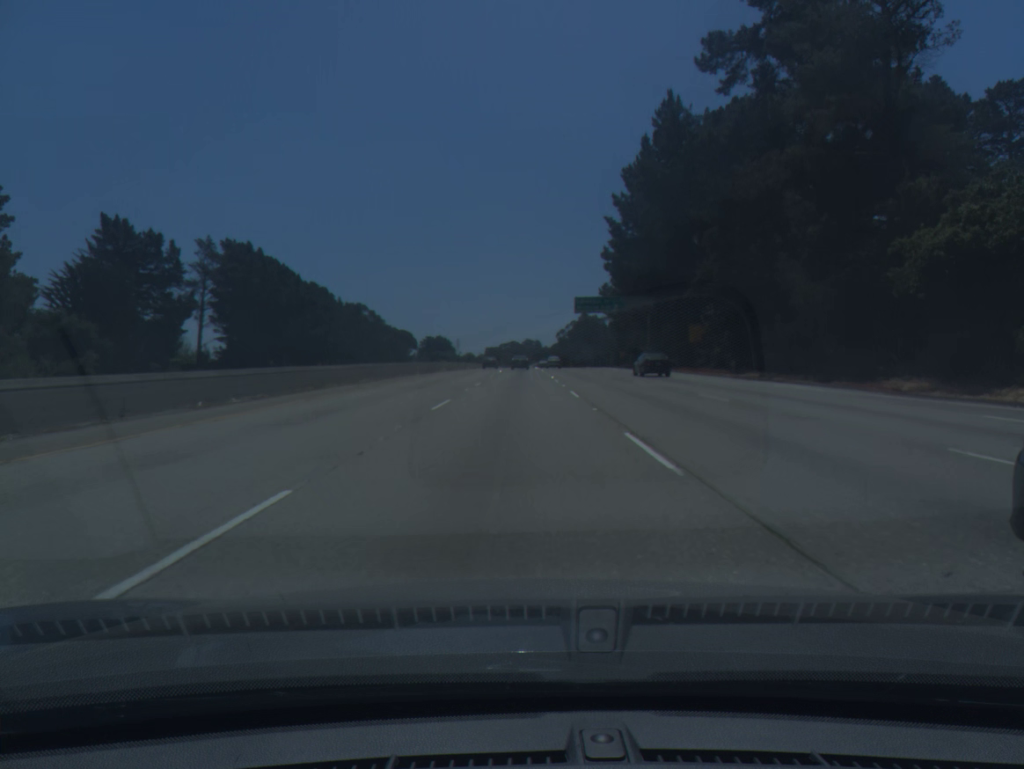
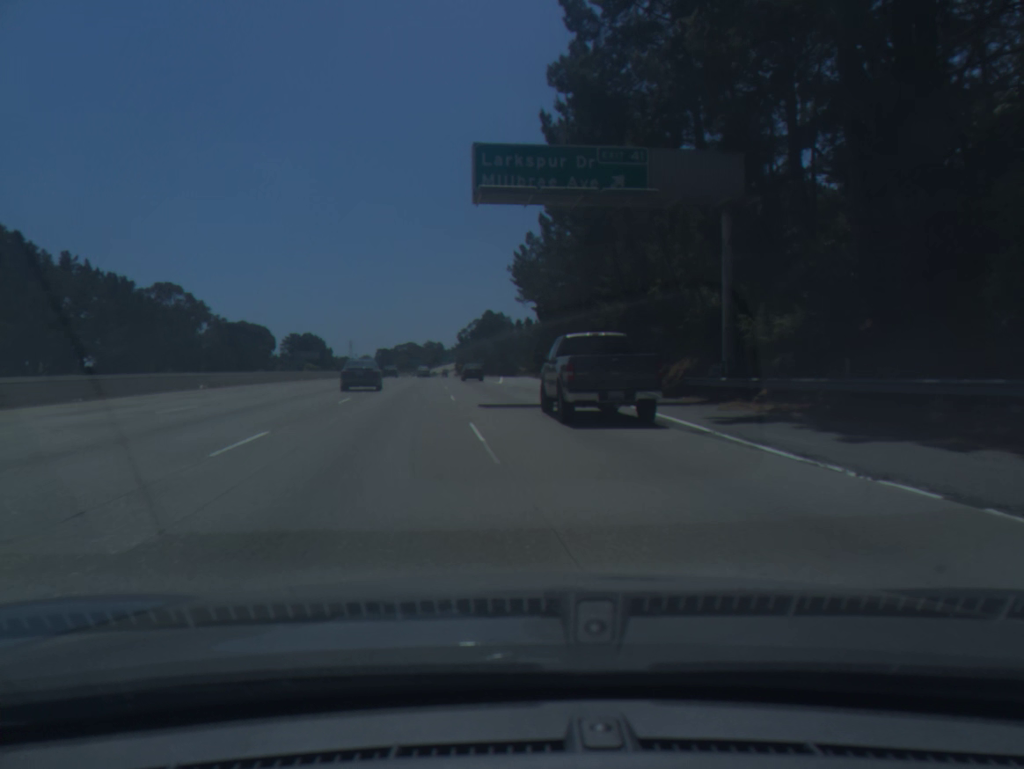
(+5.0, +70.6) m; +7°
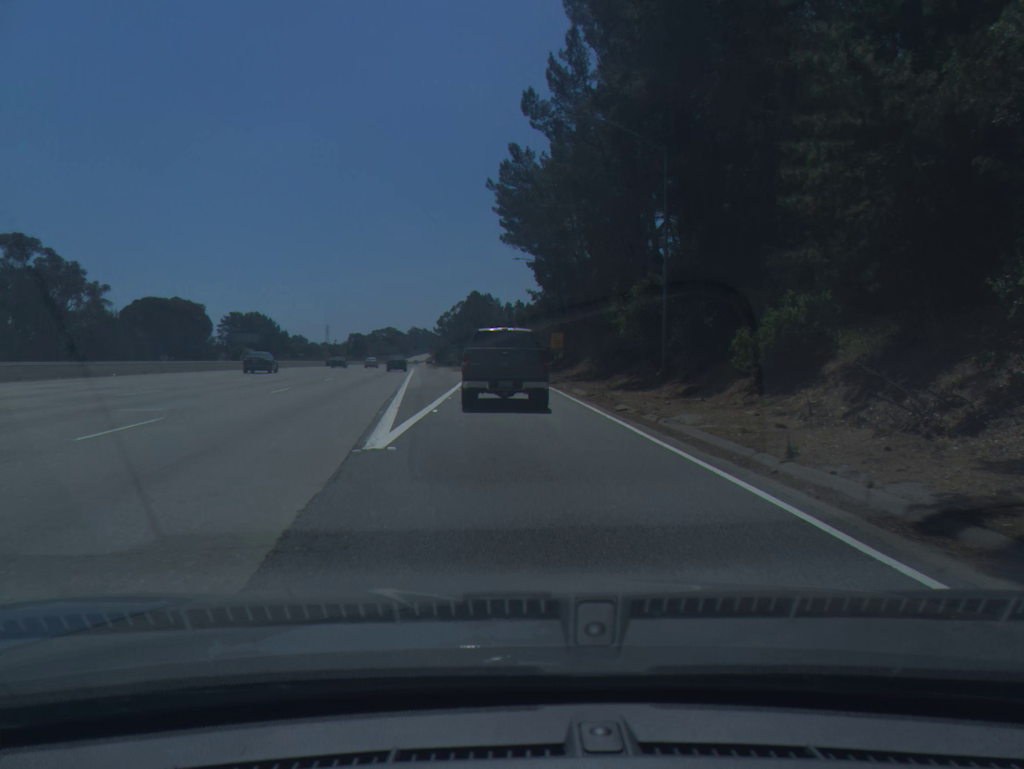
(+0.3, +45.7) m; +1°
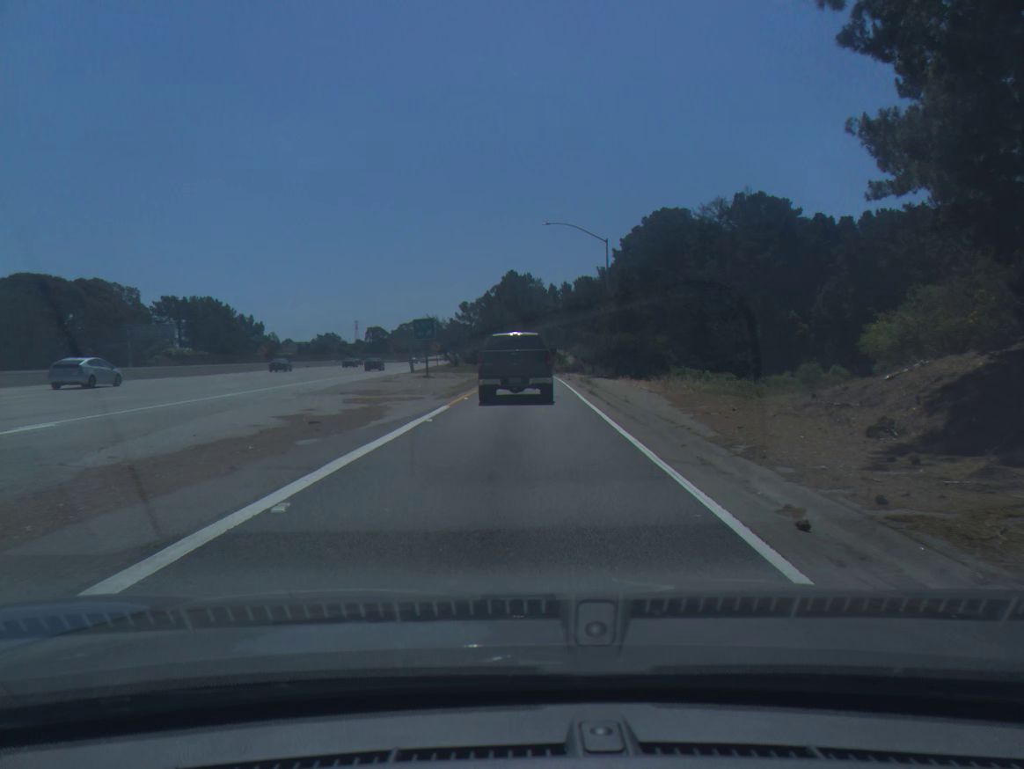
(-1.5, +73.8) m; -3°
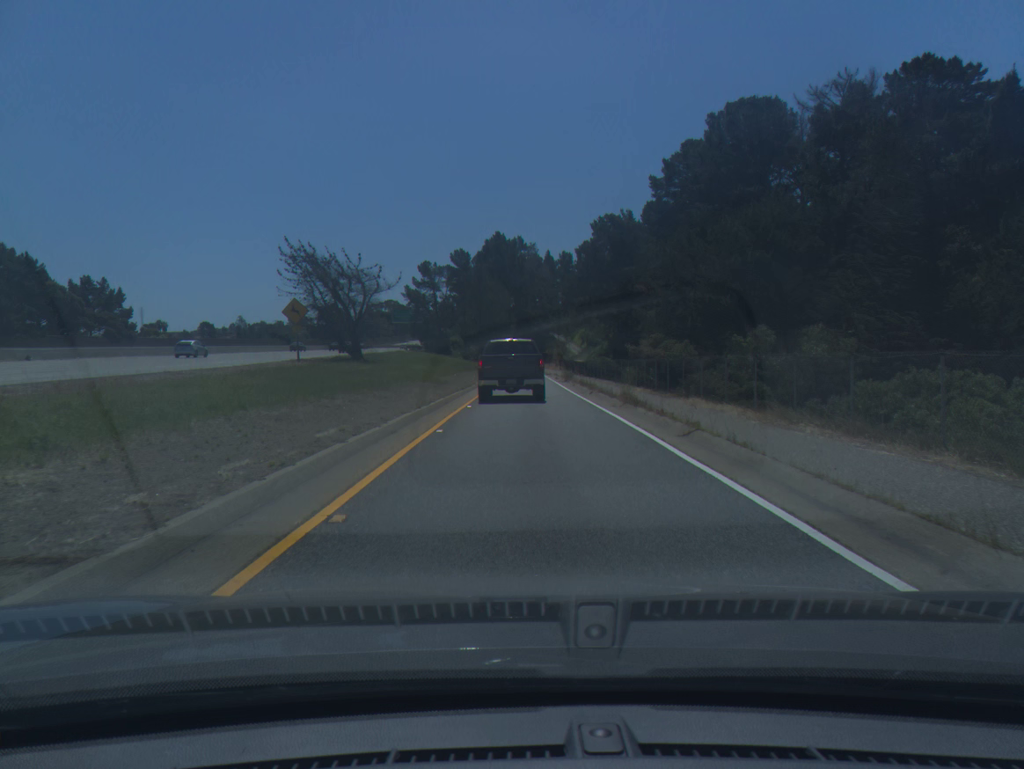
(+0.6, +69.3) m; +1°
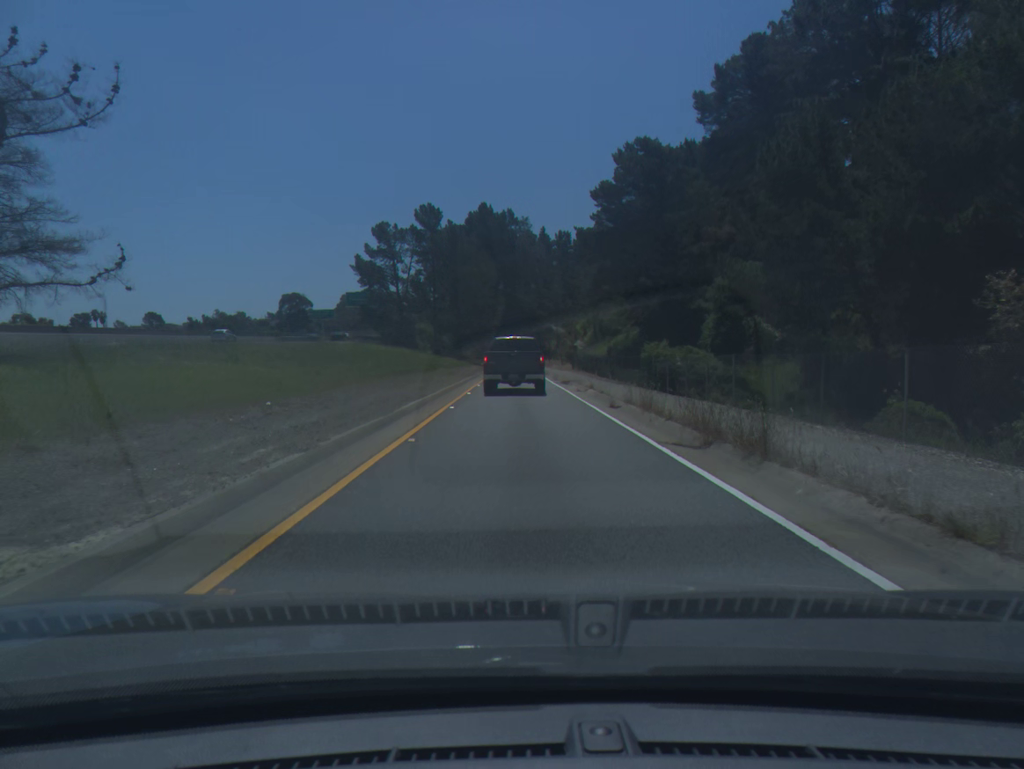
(+0.2, +39.0) m; +1°
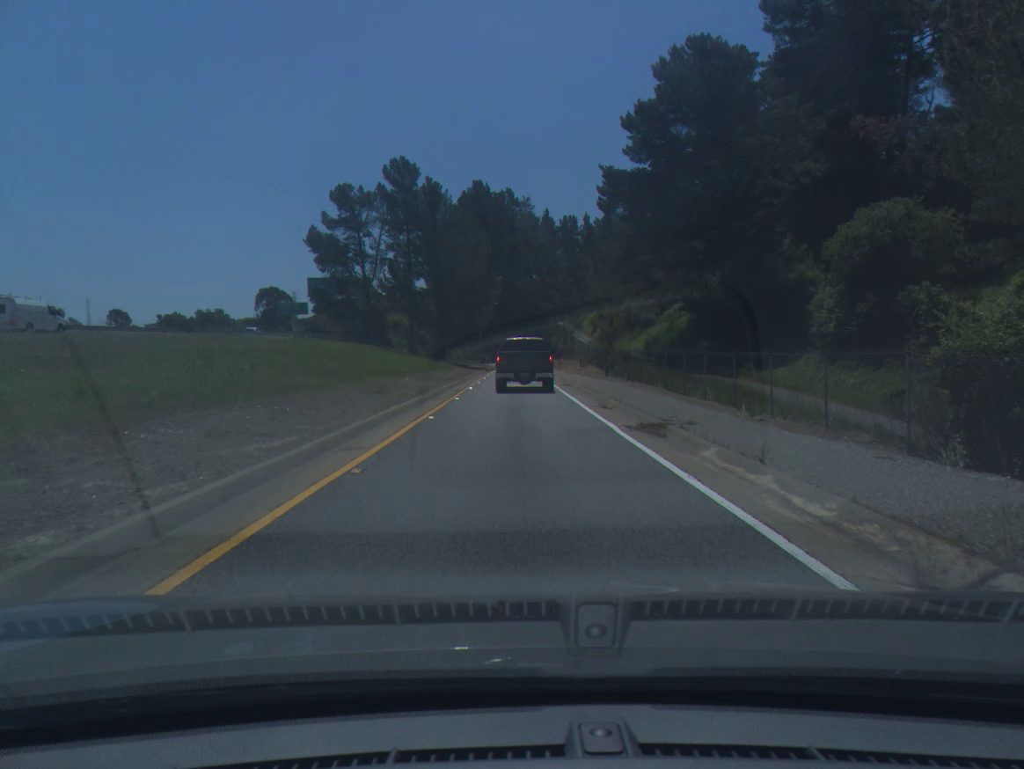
(+0.1, +25.1) m; 0°
